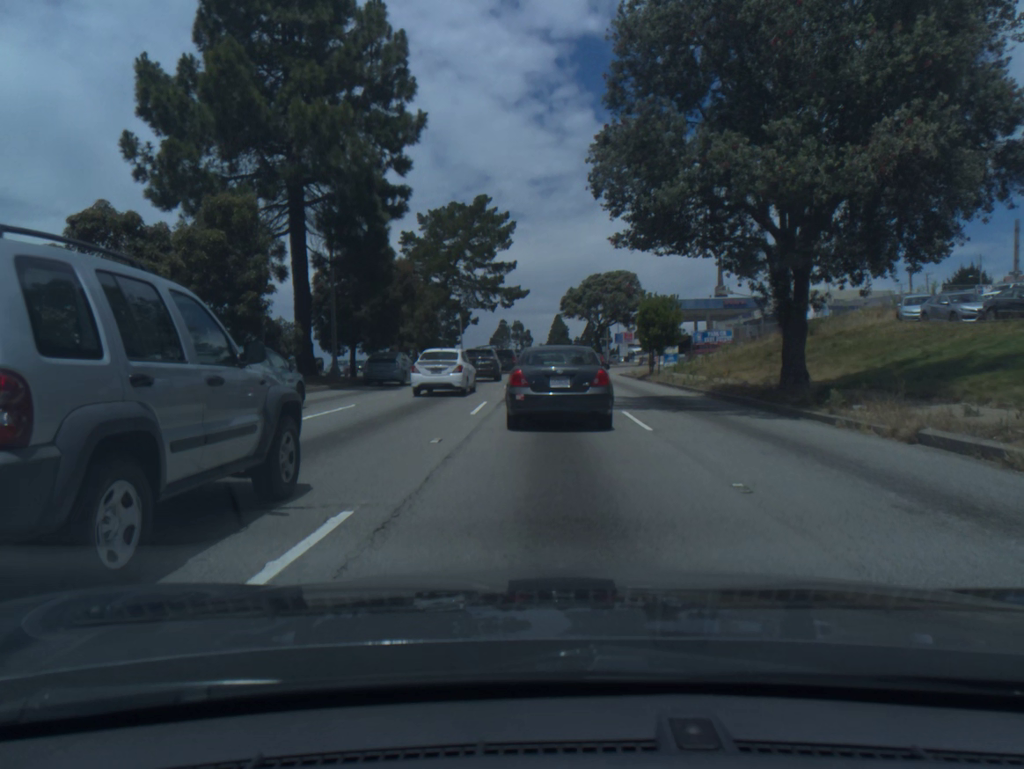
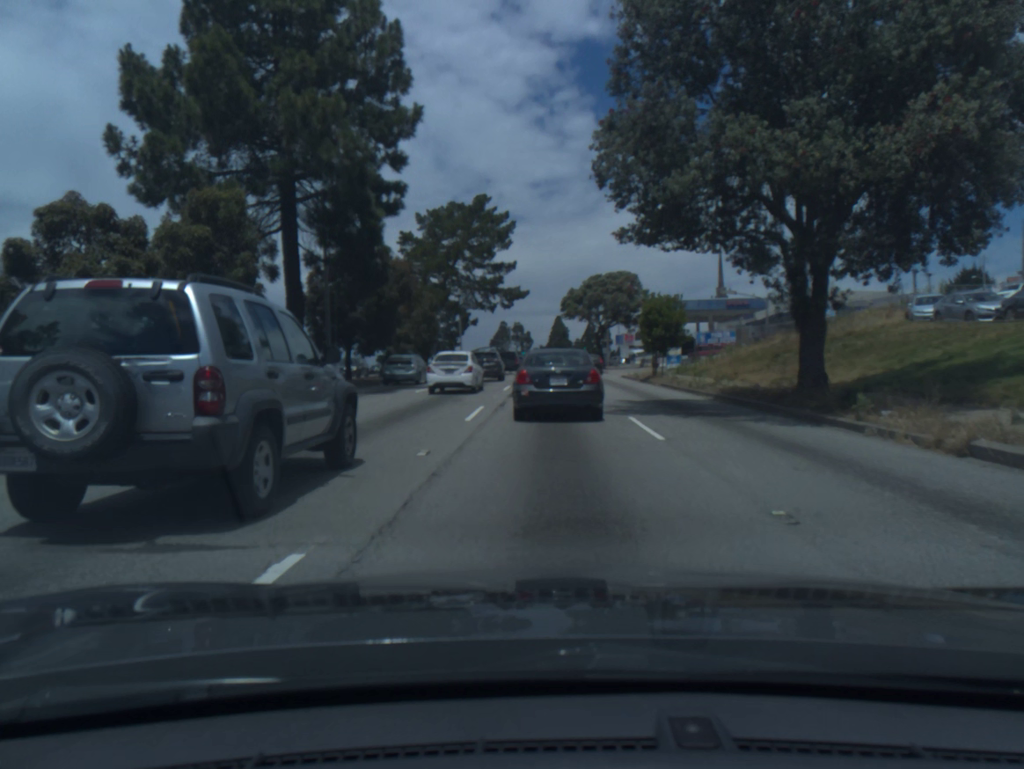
(0.0, +1.2) m; 0°
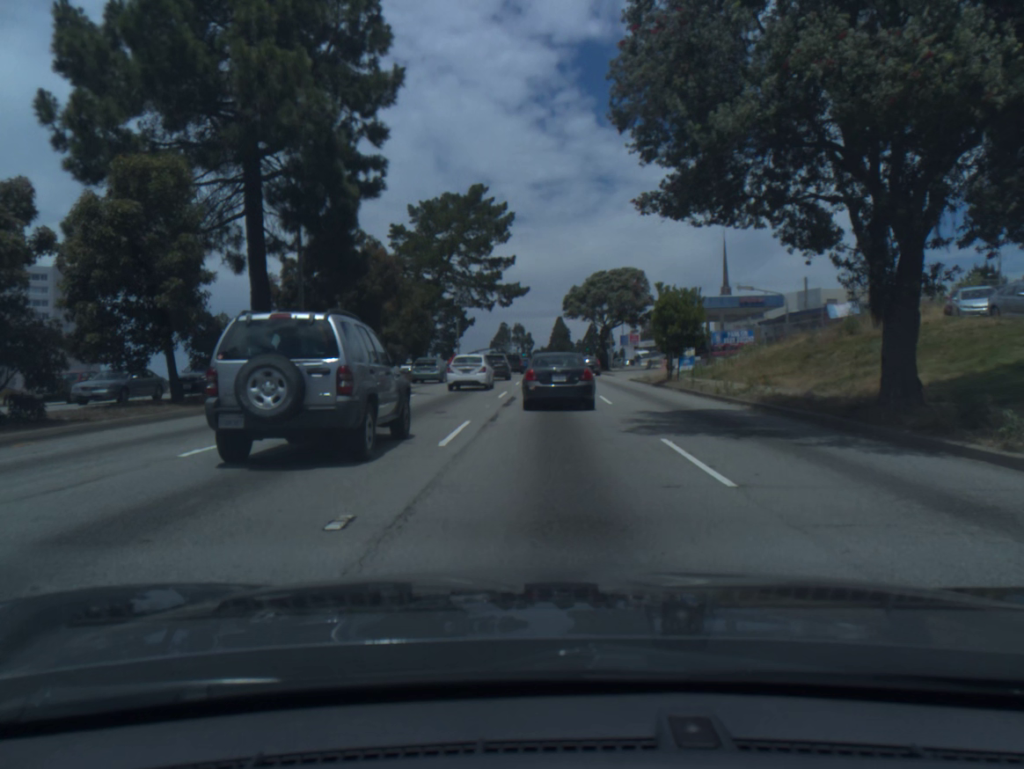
(0.0, +3.9) m; 0°
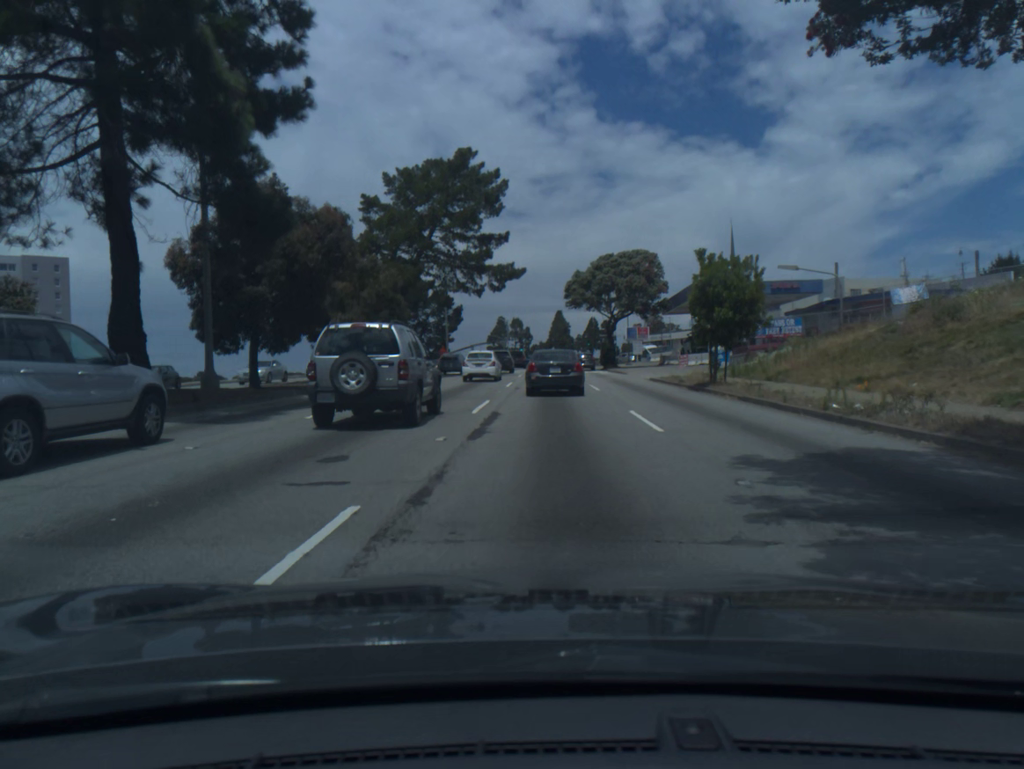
(0.0, +9.1) m; 0°
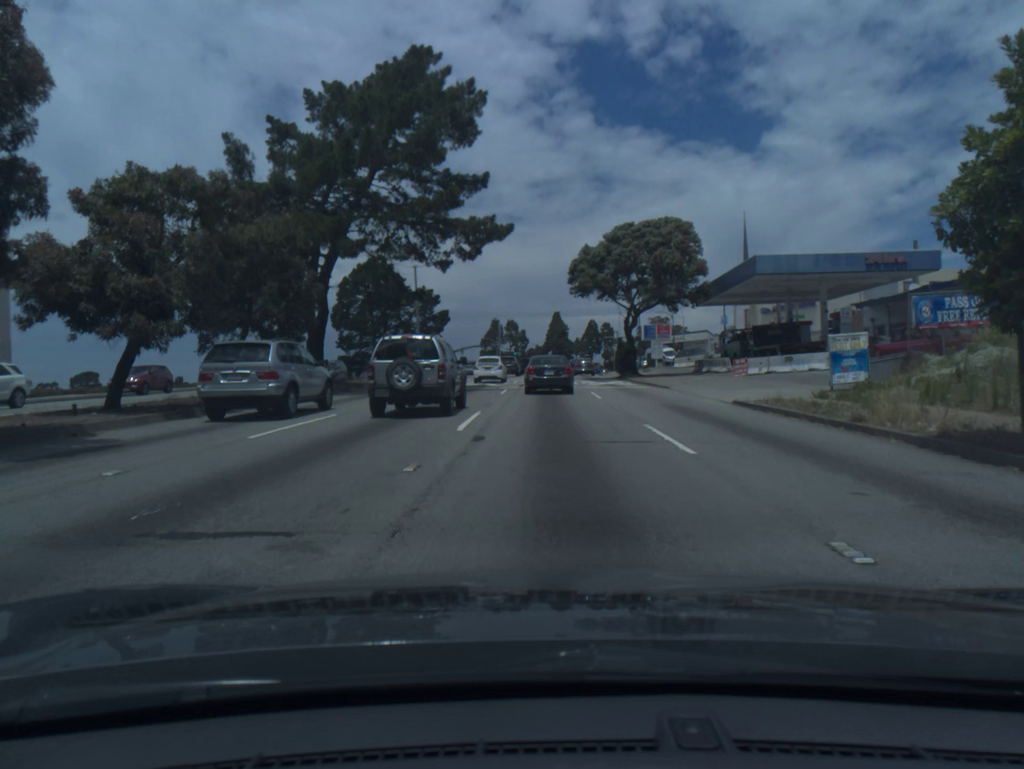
(0.0, +17.1) m; 0°
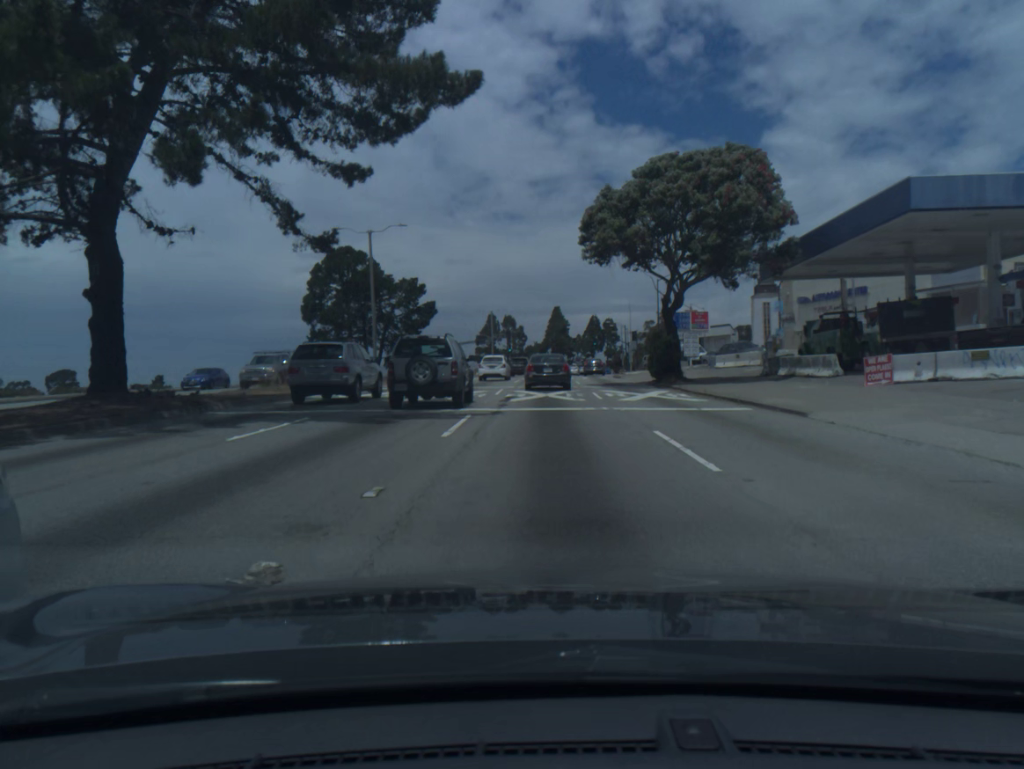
(+0.1, +16.4) m; 0°
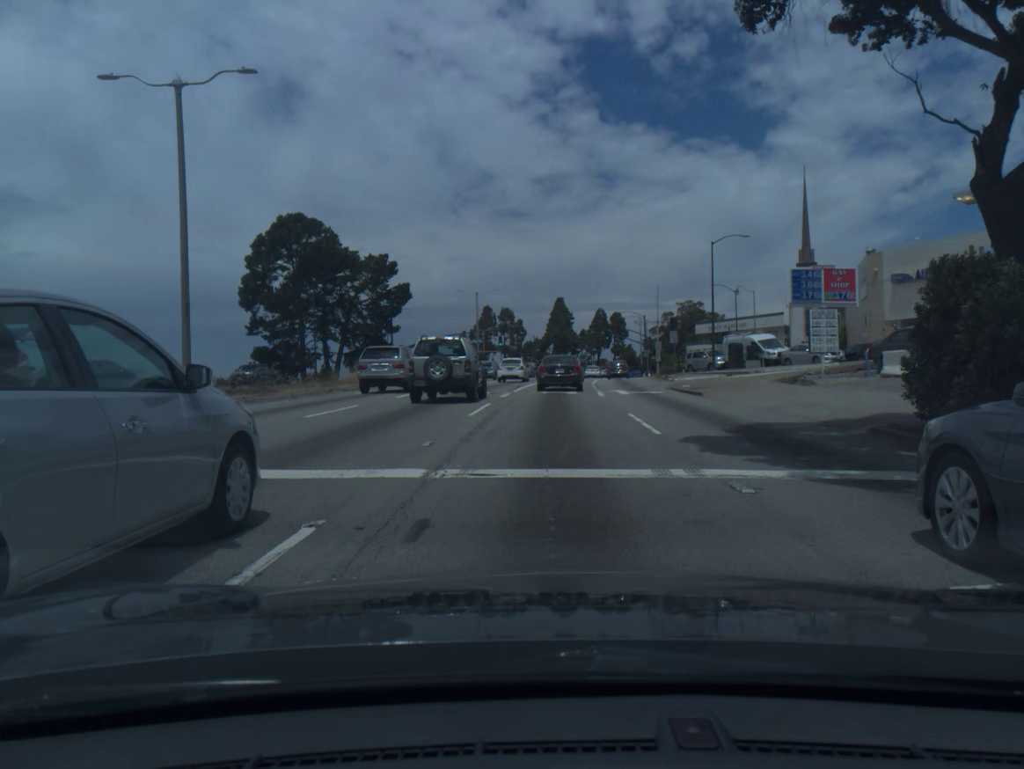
(0.0, +25.3) m; 0°
